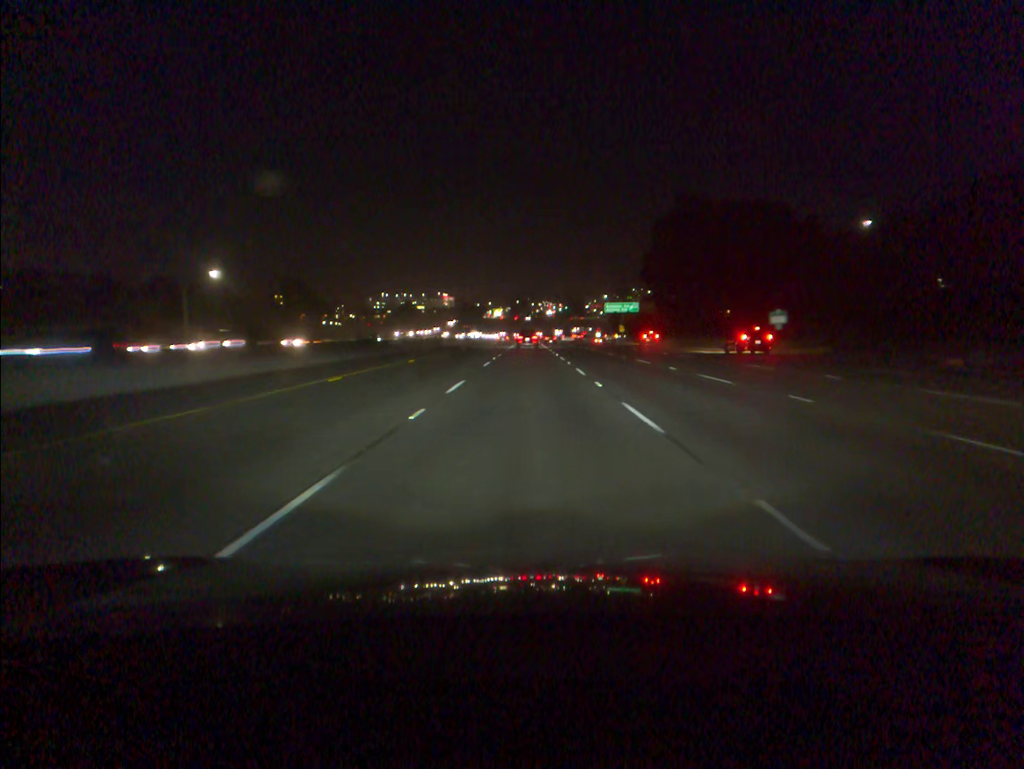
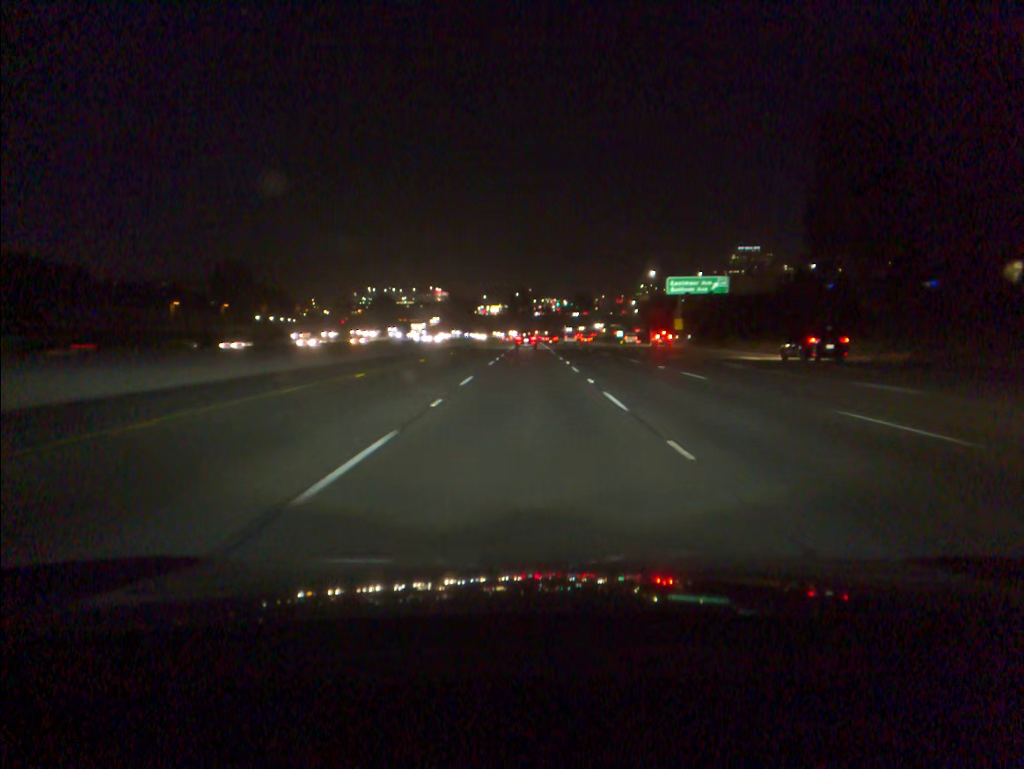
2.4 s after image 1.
(-0.1, +69.9) m; 0°
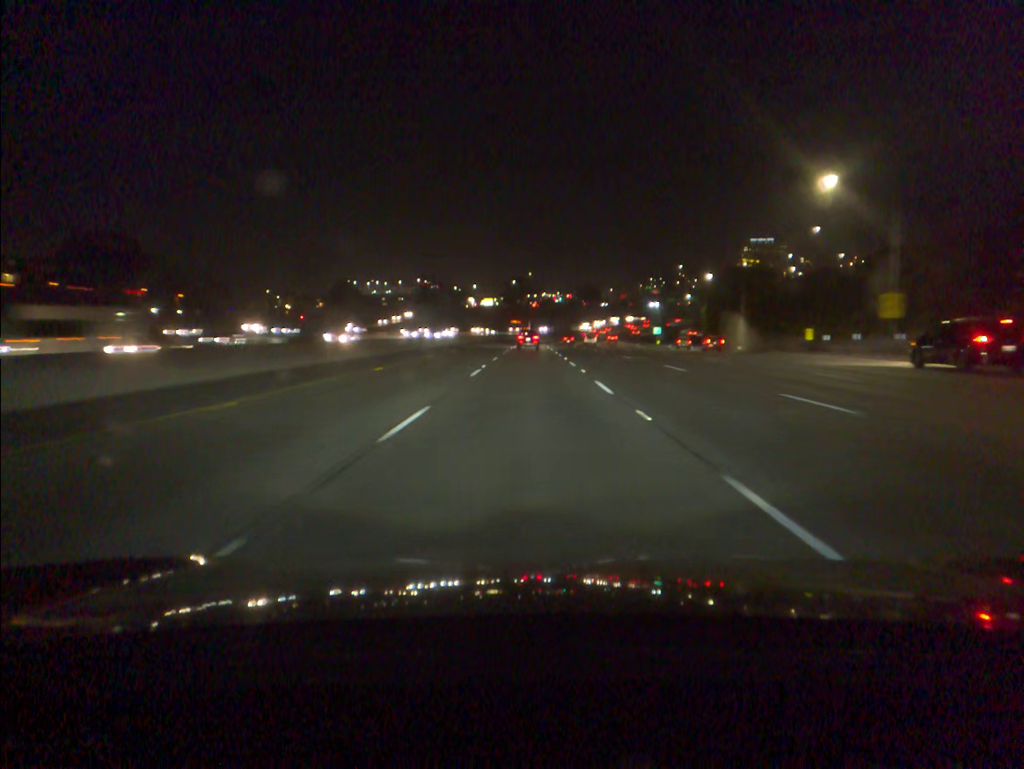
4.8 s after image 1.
(0.0, +69.8) m; 0°
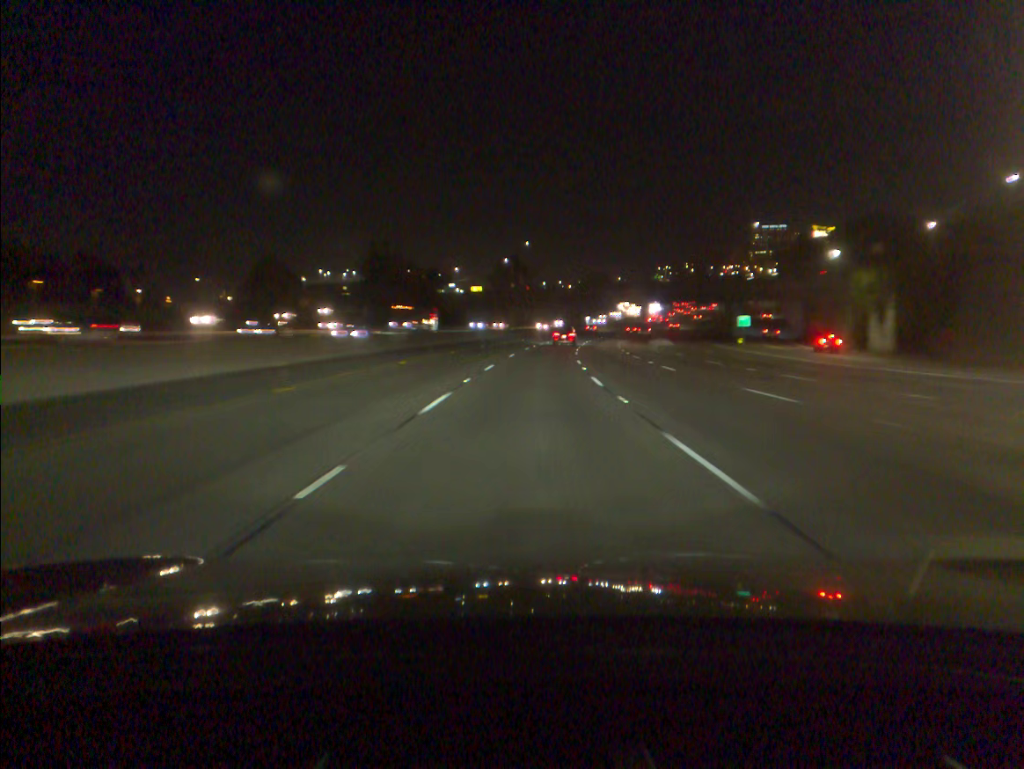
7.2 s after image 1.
(+0.1, +69.6) m; 0°
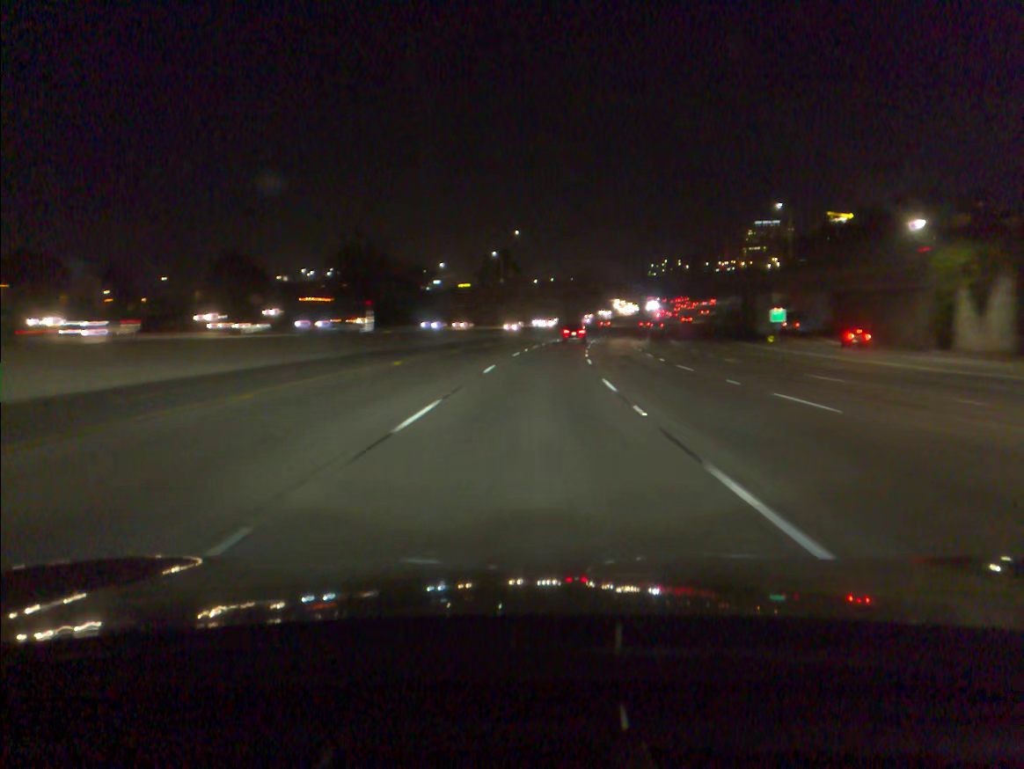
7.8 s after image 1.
(+0.1, +17.4) m; +1°
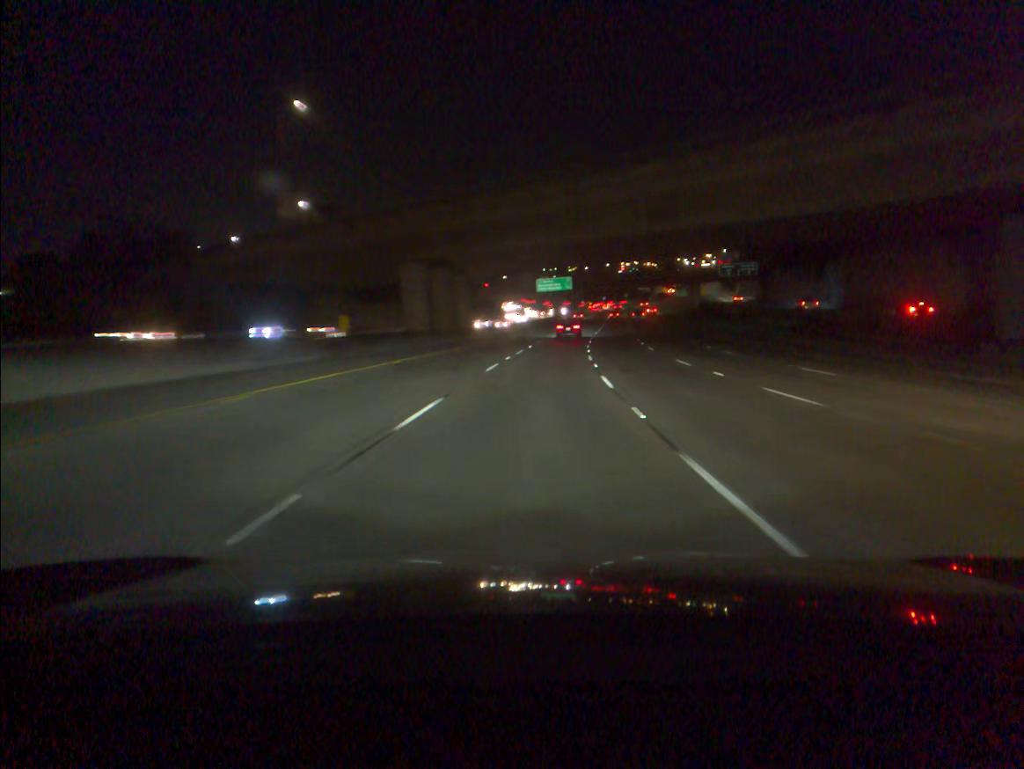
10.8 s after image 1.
(+5.6, +87.1) m; +8°
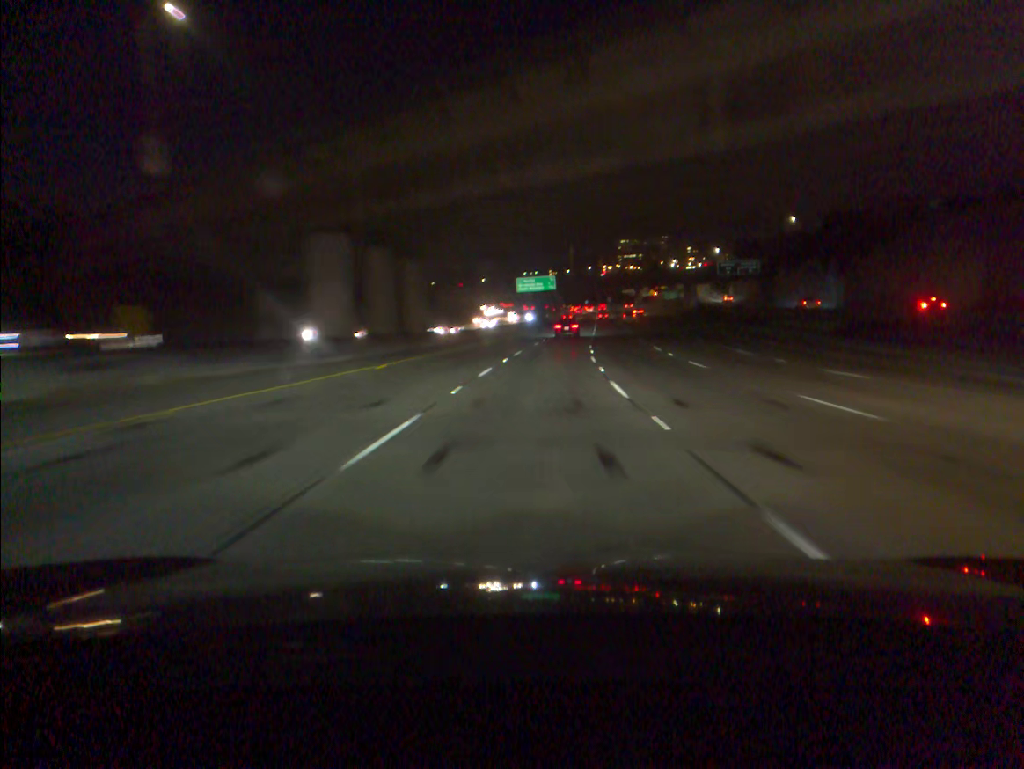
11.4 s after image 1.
(+0.2, +17.5) m; +1°
